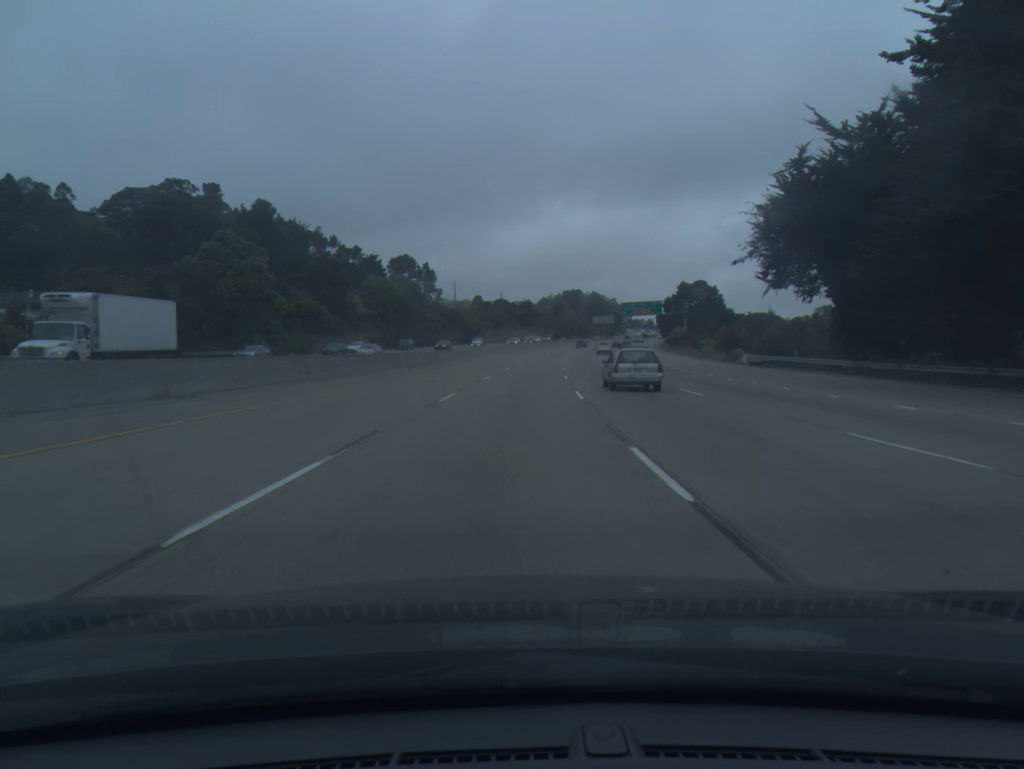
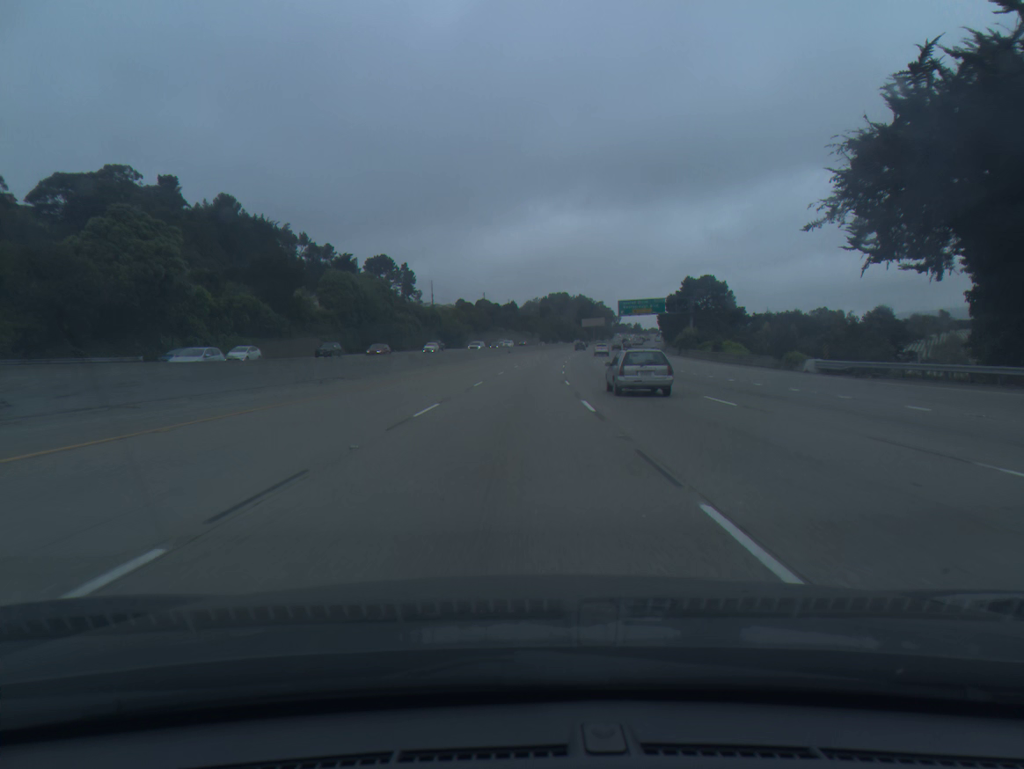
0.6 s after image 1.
(+0.2, +18.6) m; +1°
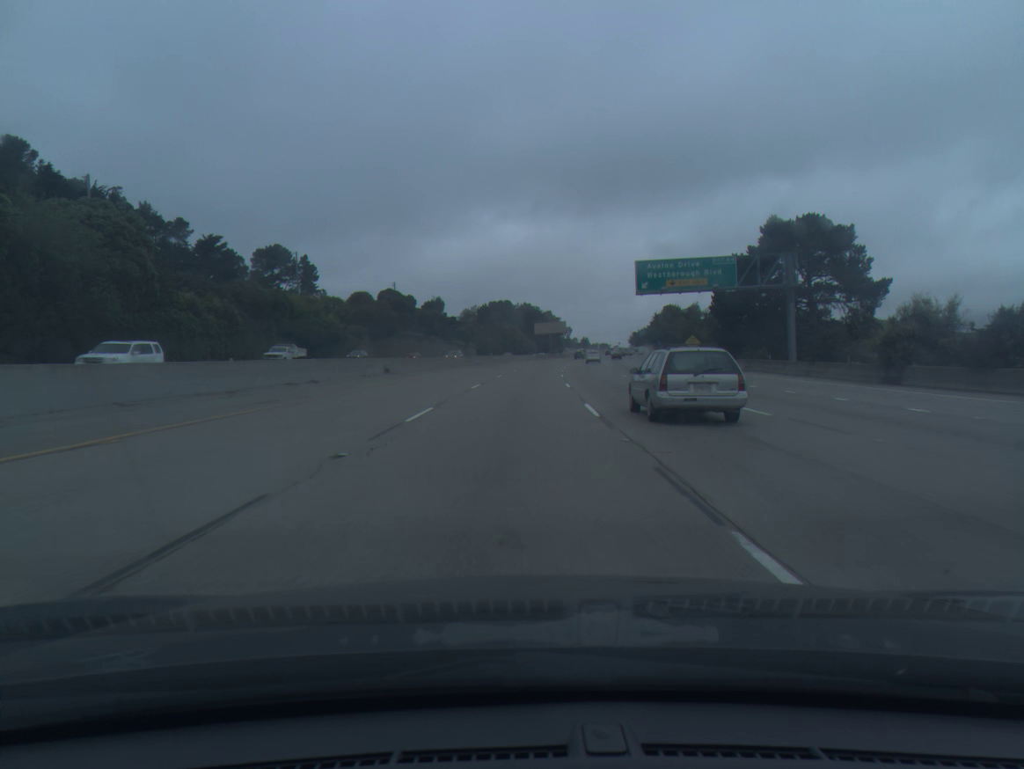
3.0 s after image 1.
(+2.9, +74.1) m; +4°
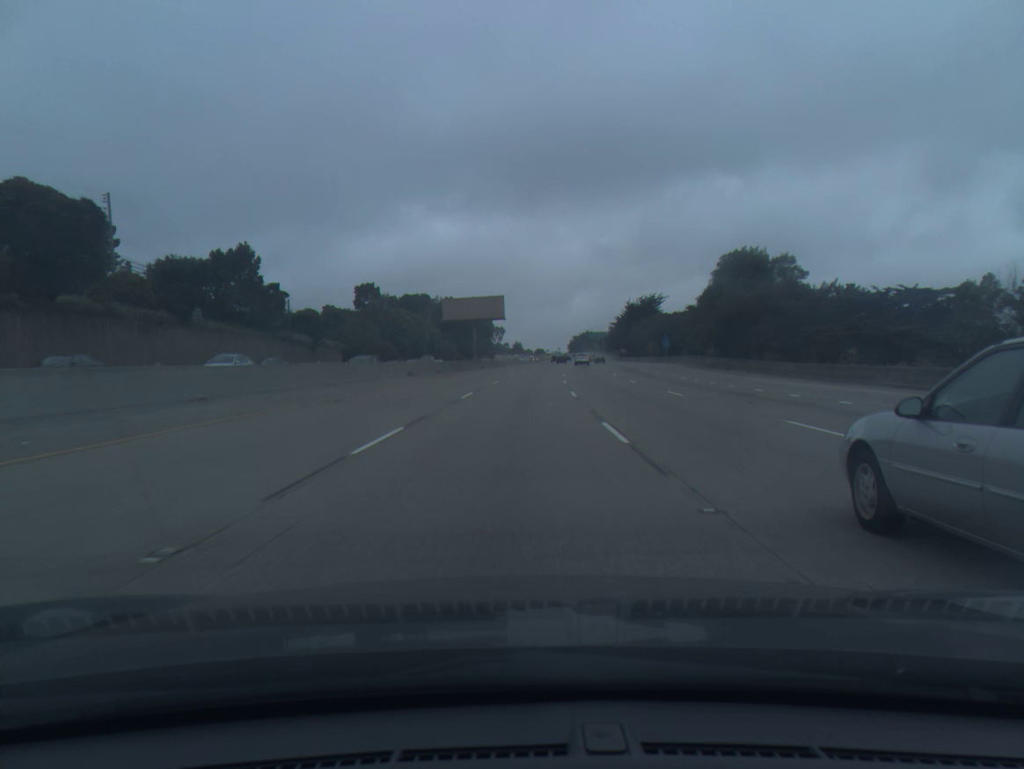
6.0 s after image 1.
(+4.1, +92.2) m; +5°
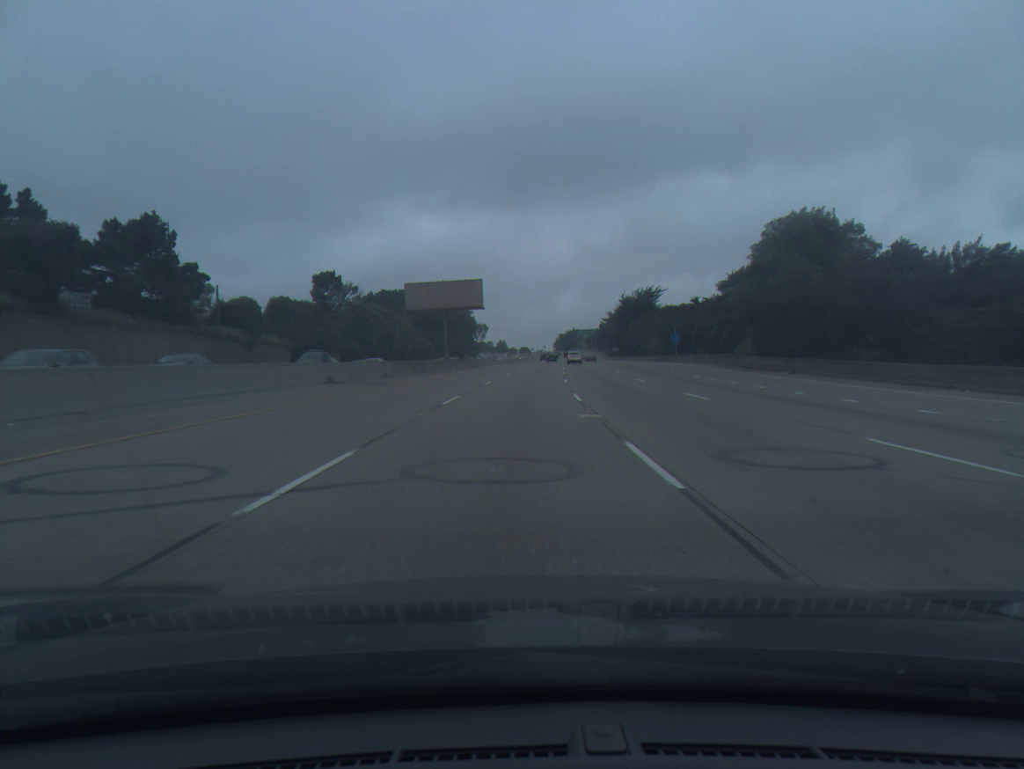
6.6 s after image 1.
(+0.2, +18.5) m; +1°
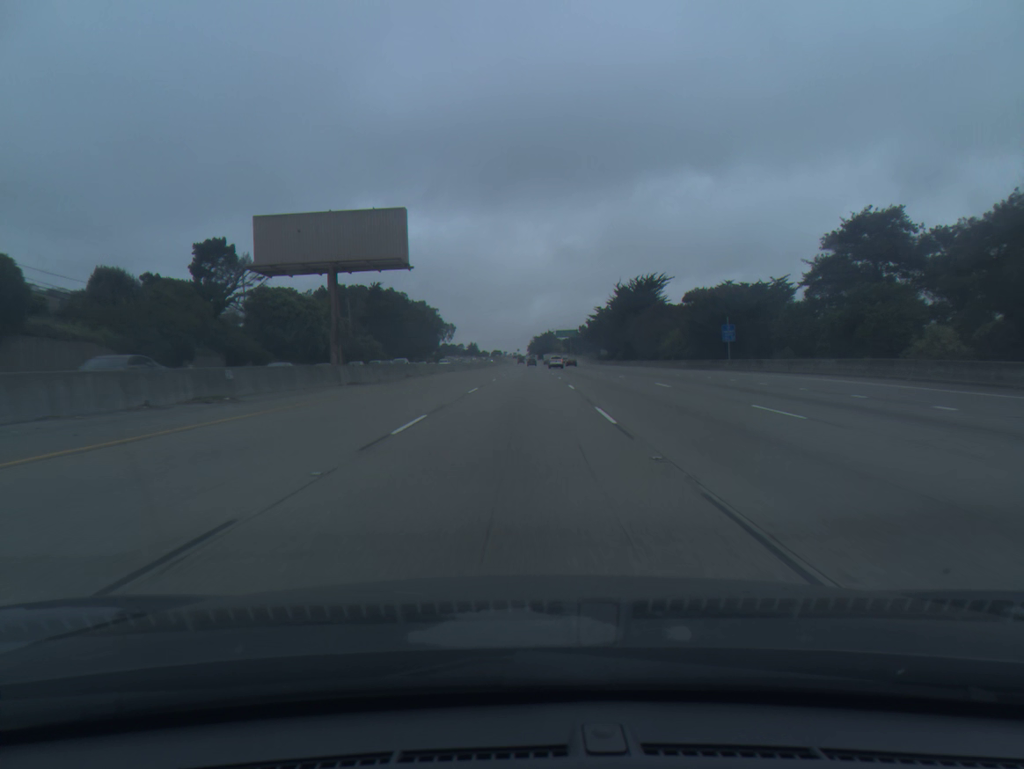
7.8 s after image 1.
(+0.6, +37.2) m; +2°
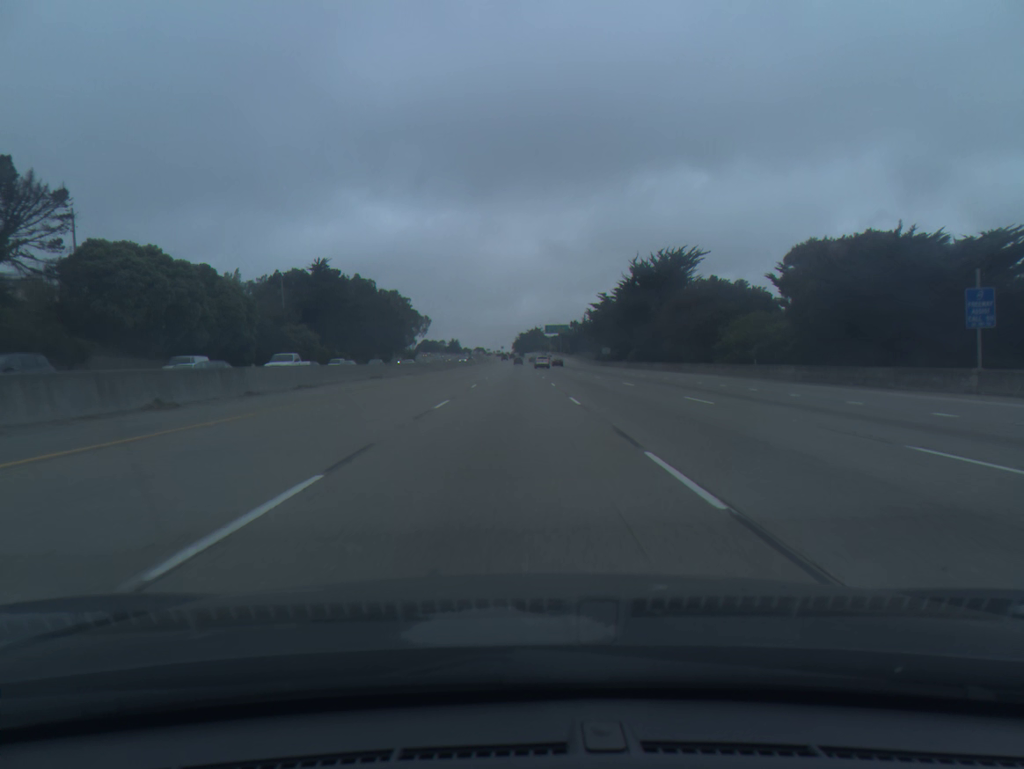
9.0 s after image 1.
(+0.5, +37.3) m; +1°
